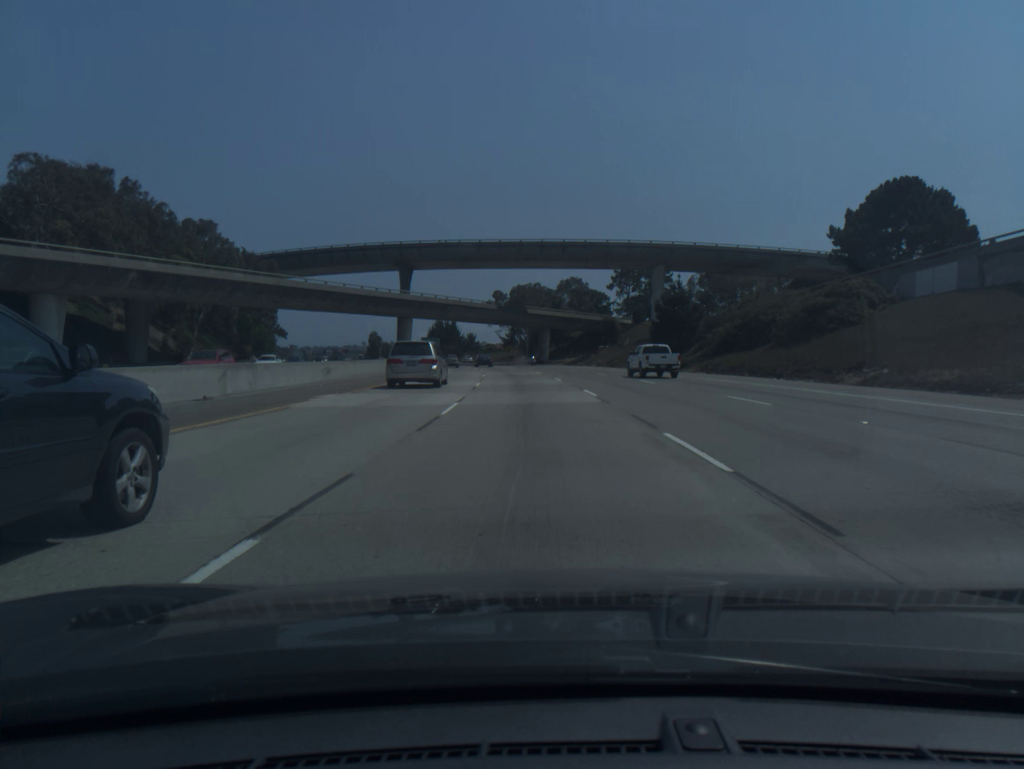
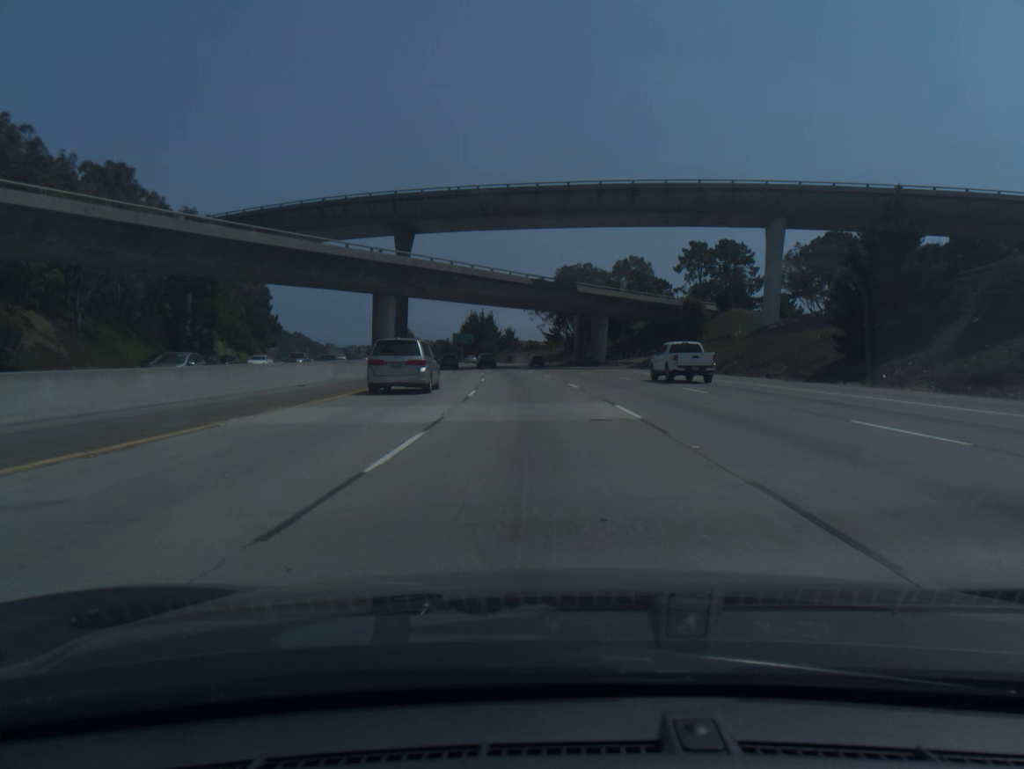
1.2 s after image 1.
(-1.1, +36.9) m; -3°
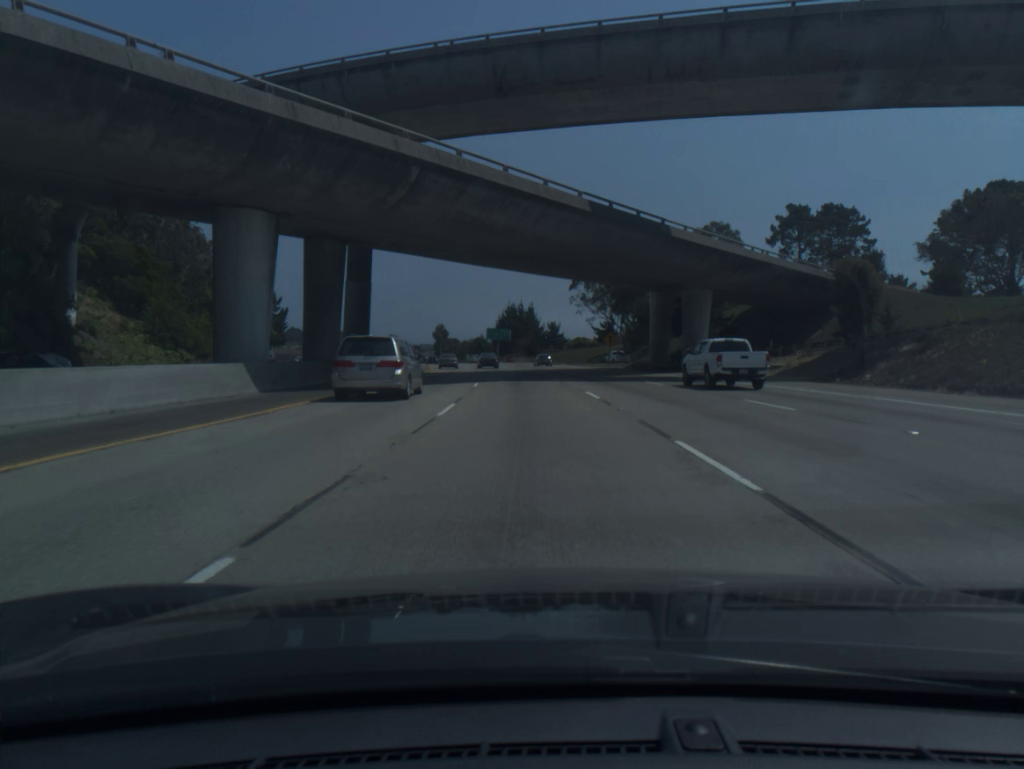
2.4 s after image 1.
(-1.0, +37.1) m; -3°
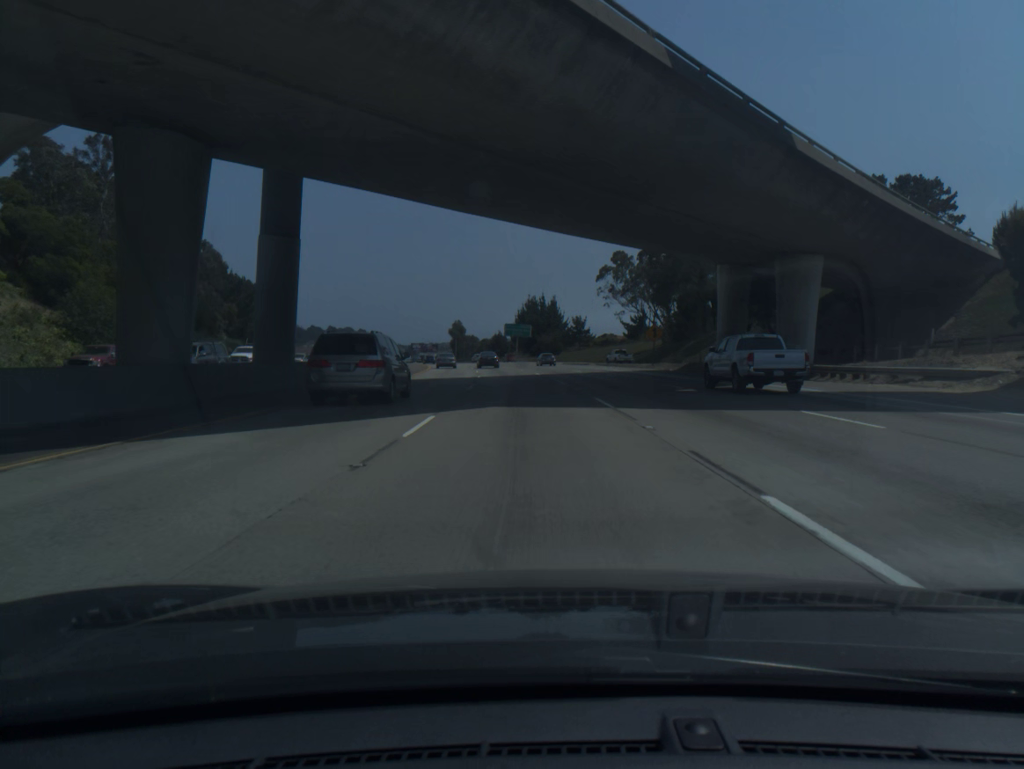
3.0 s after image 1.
(-0.3, +18.6) m; -2°
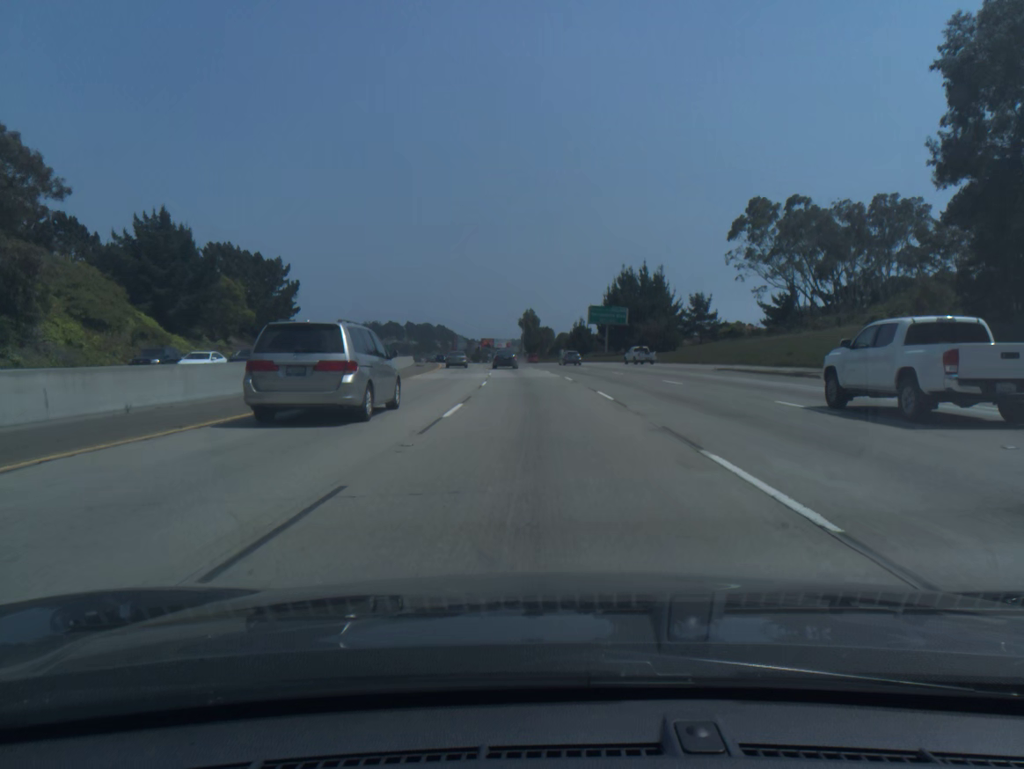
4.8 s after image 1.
(-2.8, +55.5) m; -6°
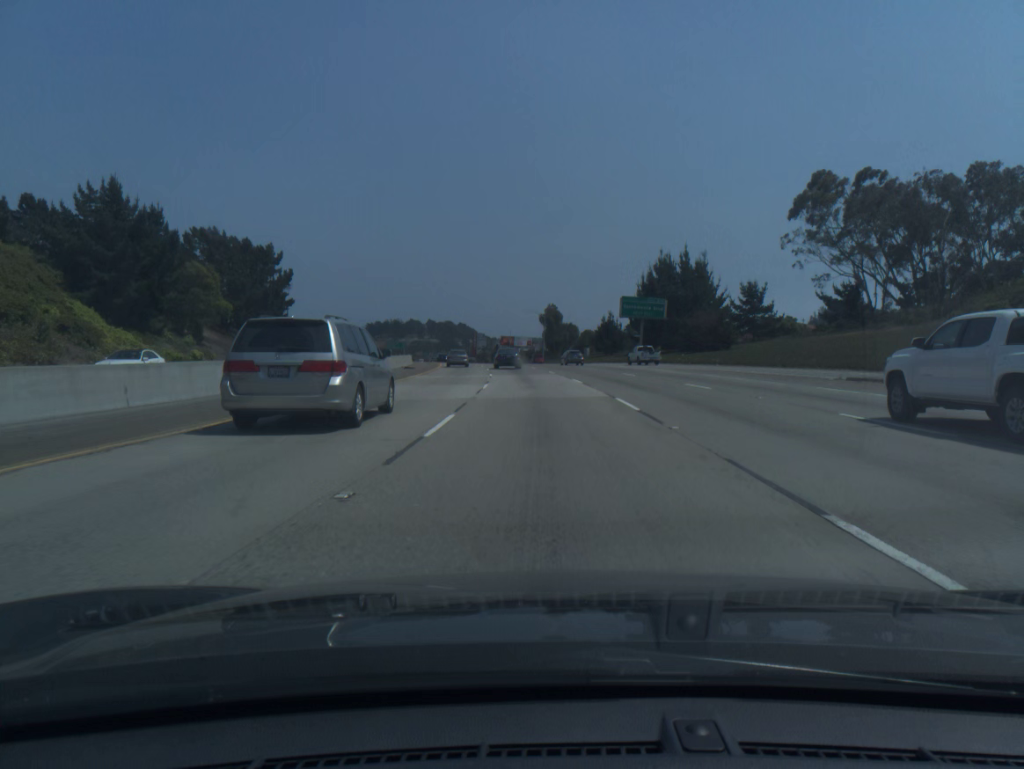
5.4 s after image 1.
(-0.3, +18.1) m; -2°
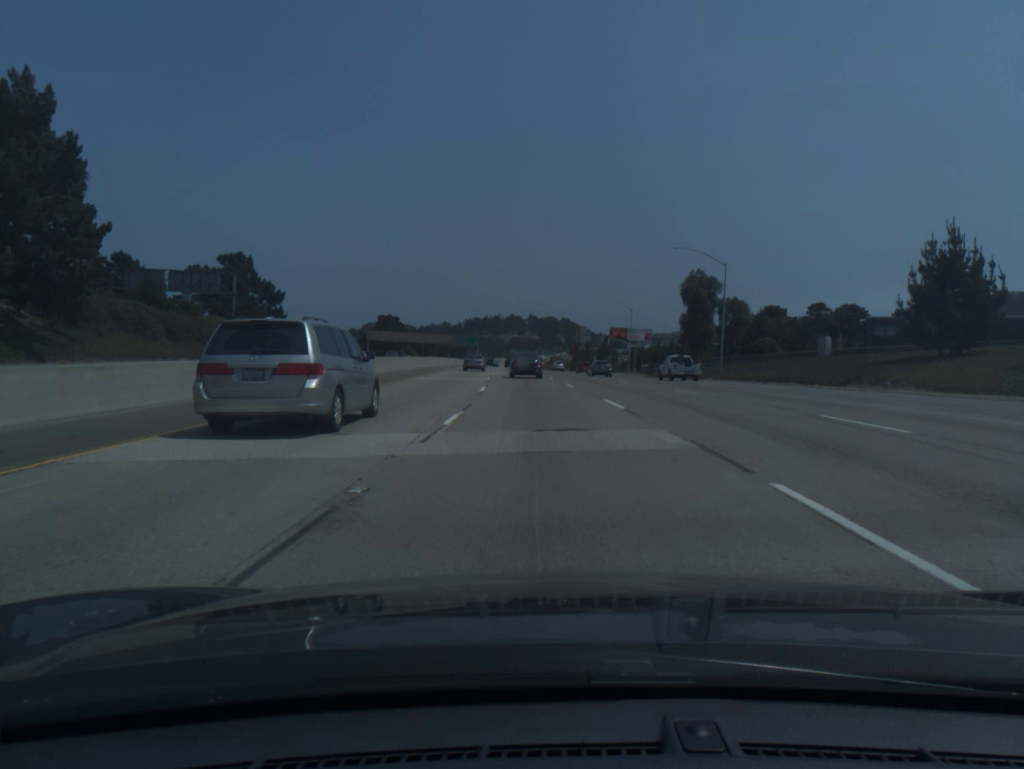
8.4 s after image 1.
(-5.6, +85.7) m; -8°
